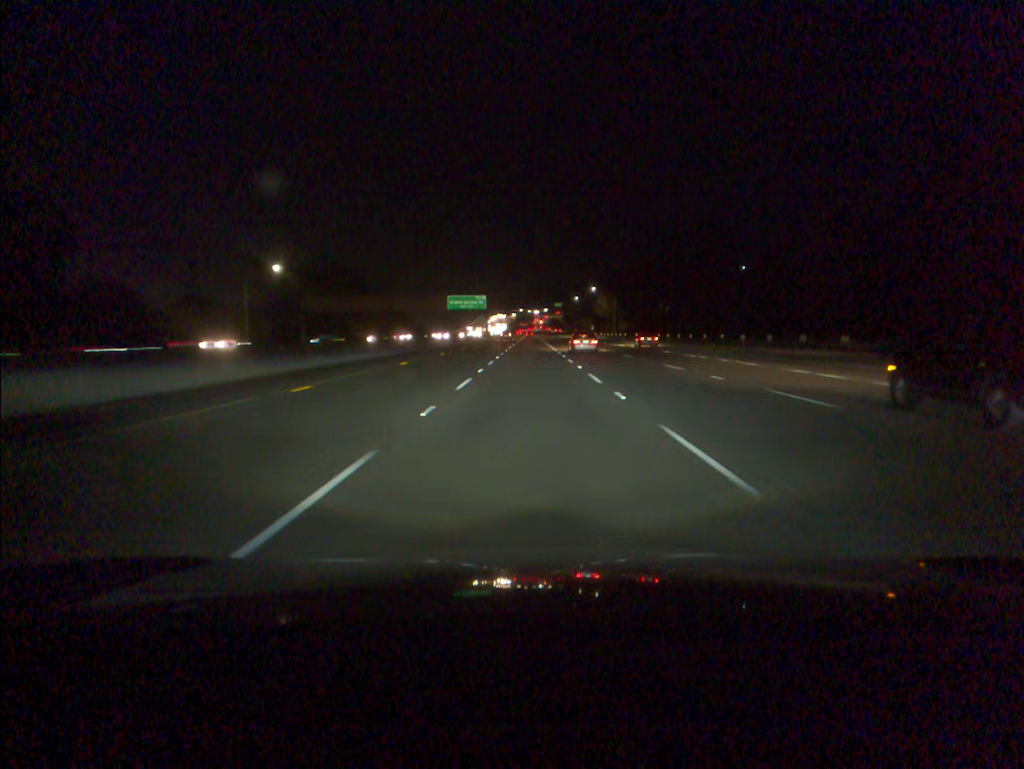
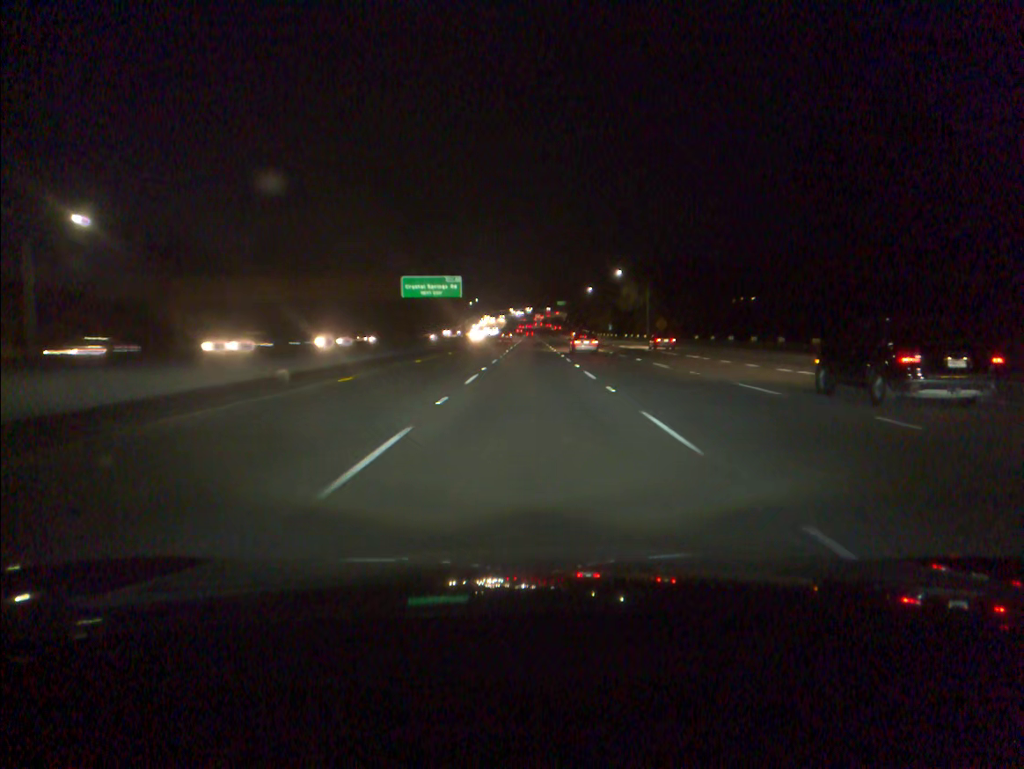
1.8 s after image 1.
(0.0, +54.4) m; 0°
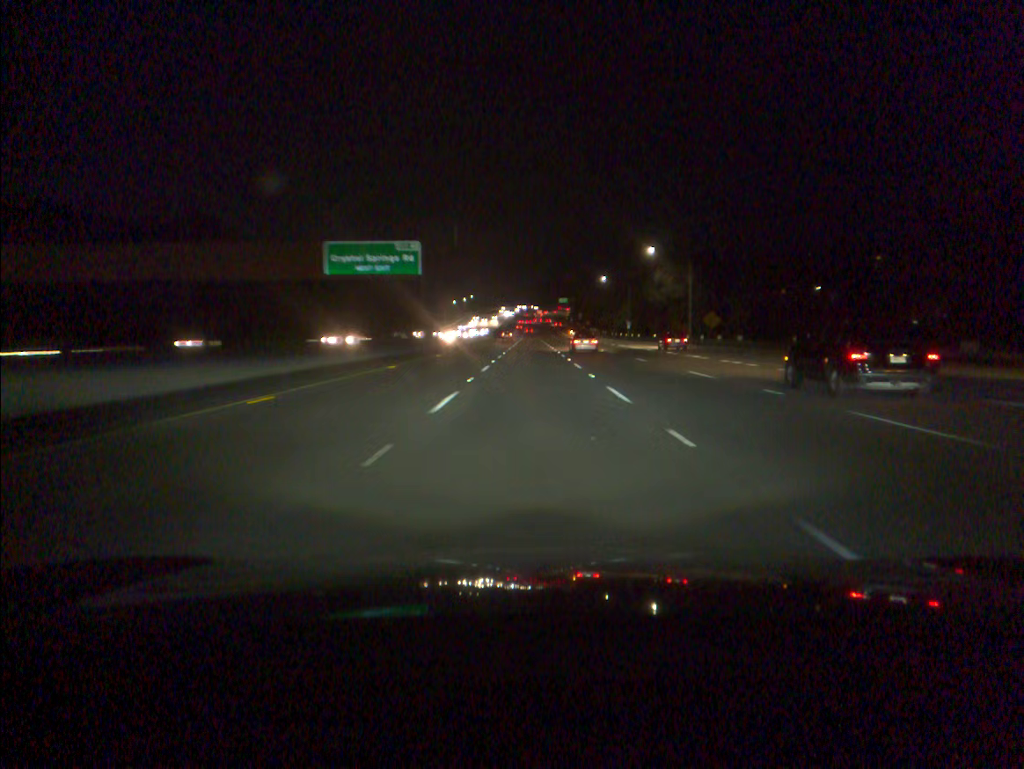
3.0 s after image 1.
(0.0, +36.3) m; 0°
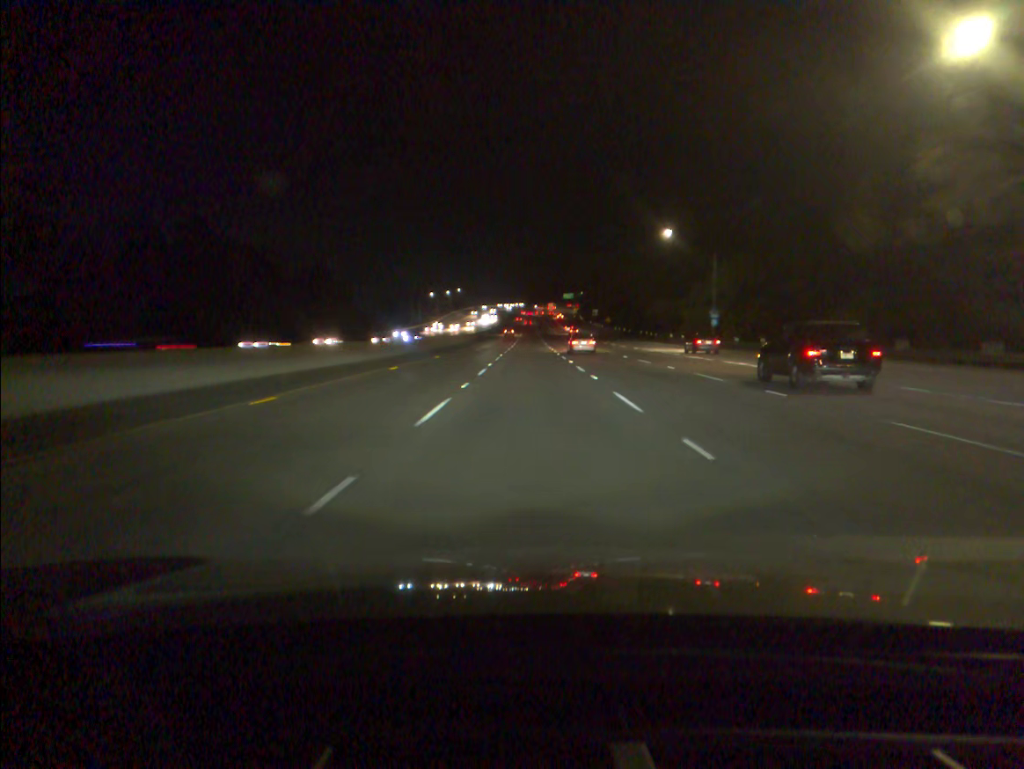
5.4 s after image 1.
(0.0, +72.8) m; 0°
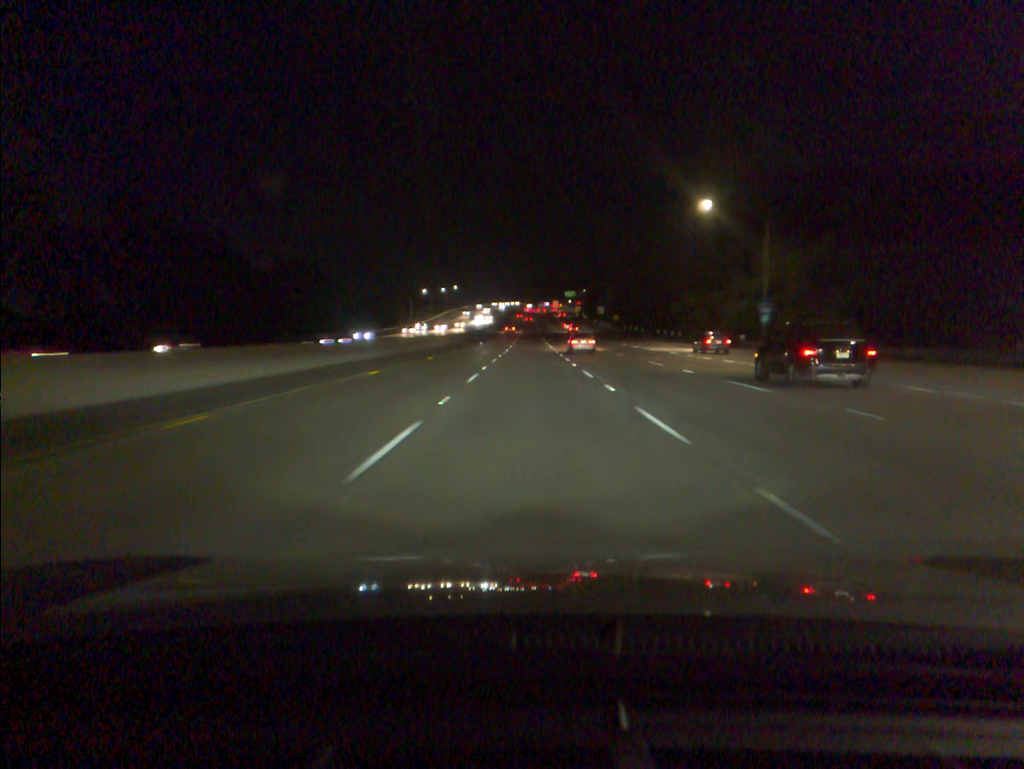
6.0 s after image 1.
(0.0, +18.2) m; 0°
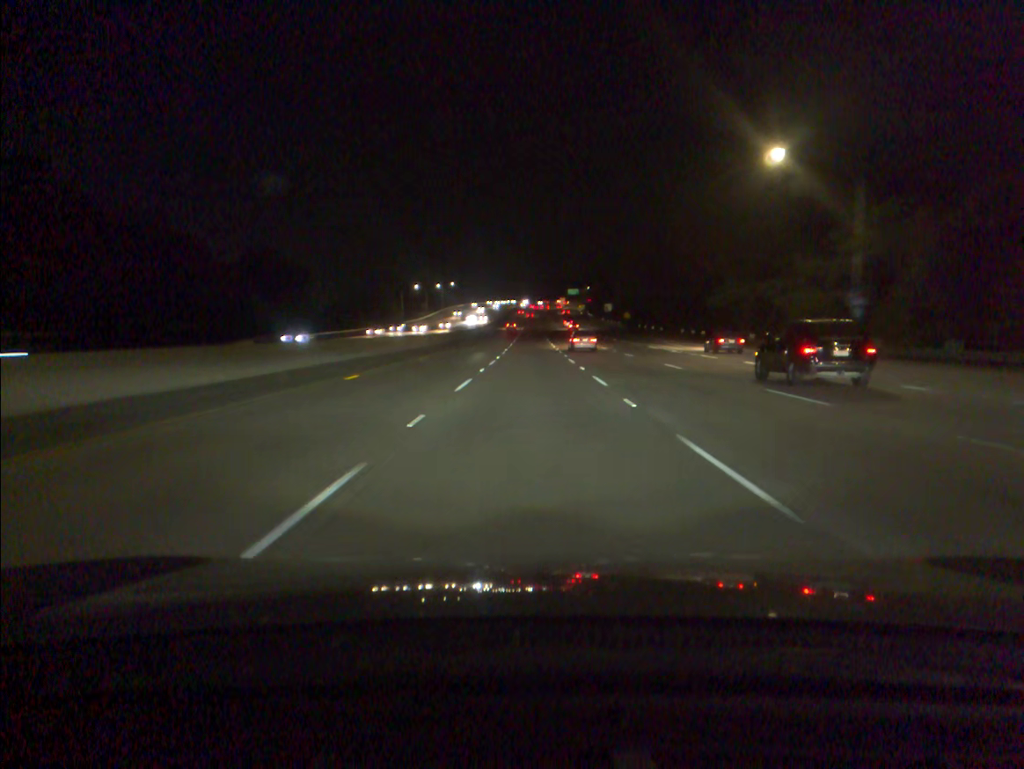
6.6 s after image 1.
(0.0, +18.3) m; 0°
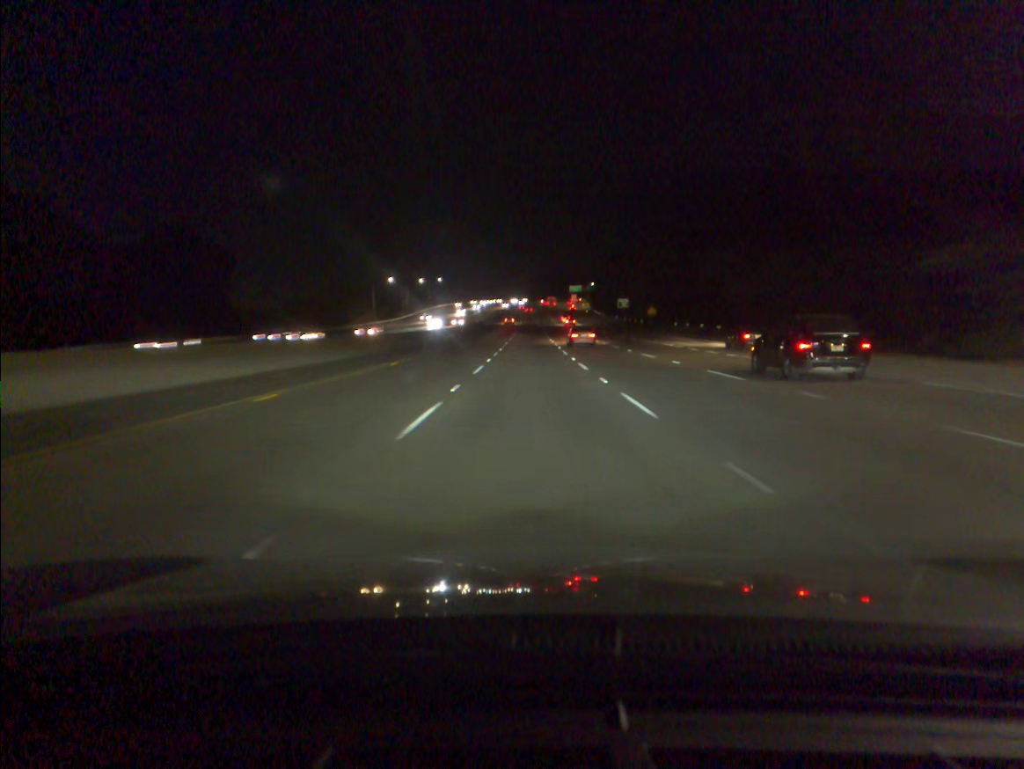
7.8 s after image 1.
(0.0, +36.6) m; 0°
